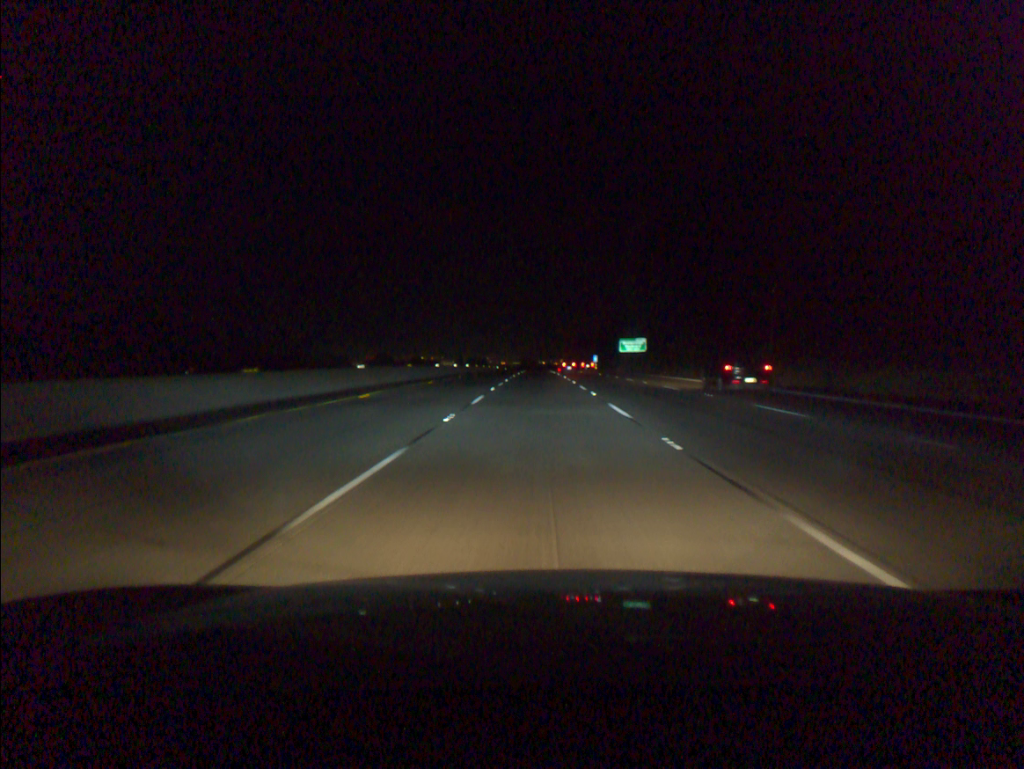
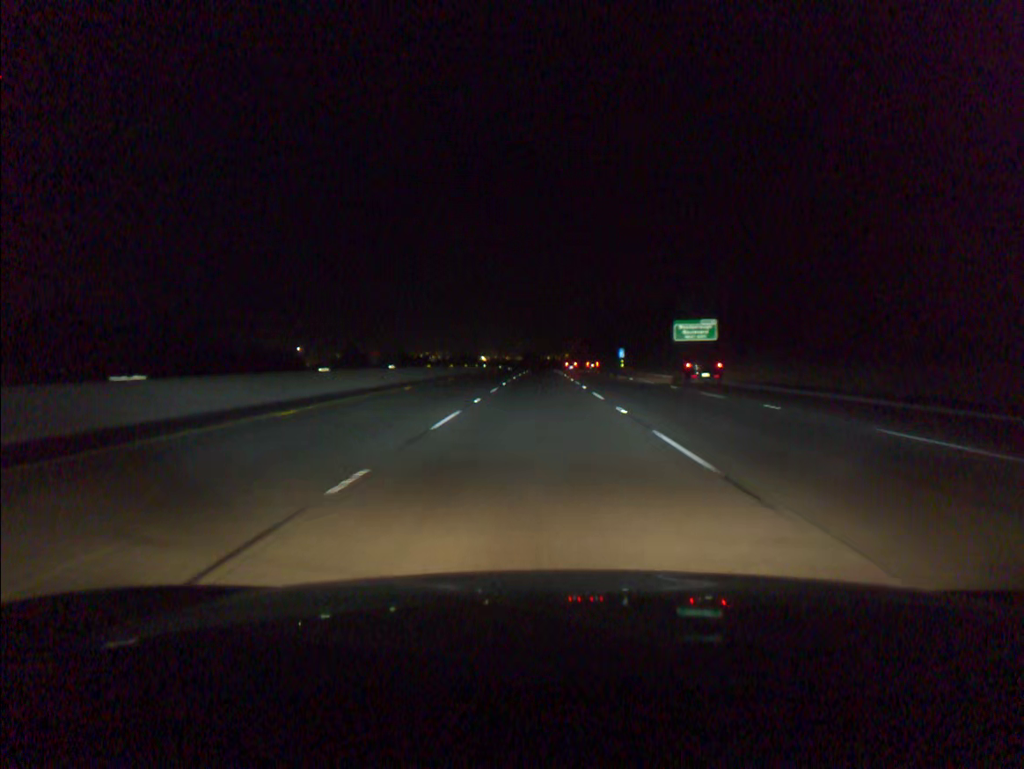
(-0.1, +51.4) m; 0°
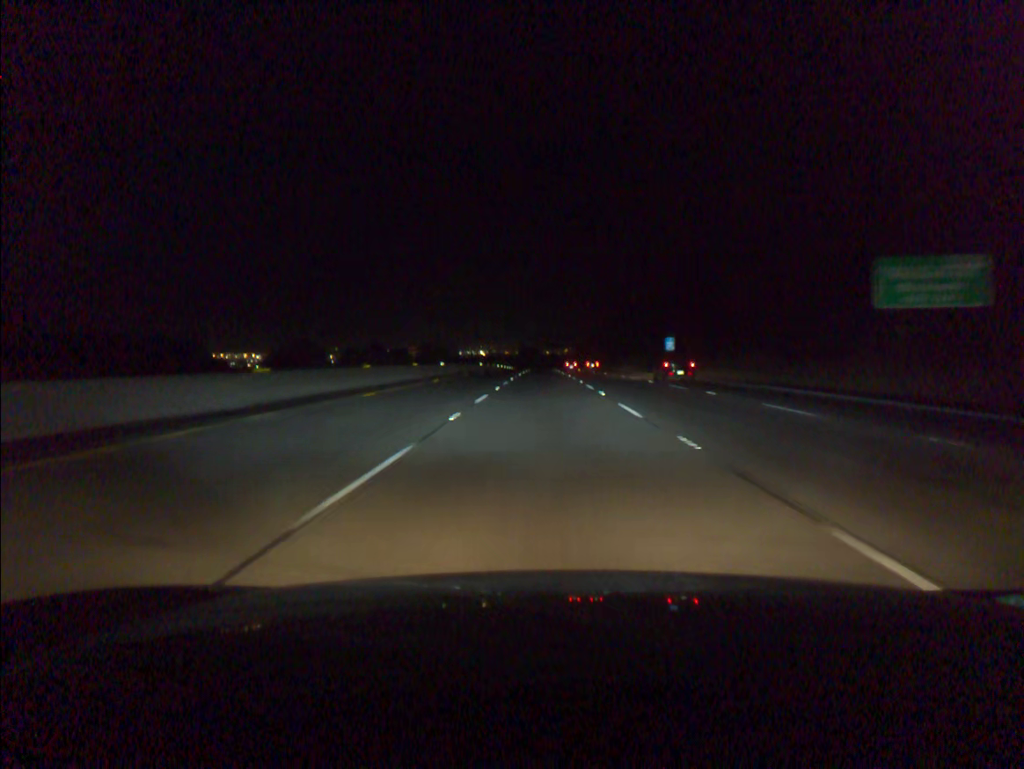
(-0.1, +51.2) m; 0°
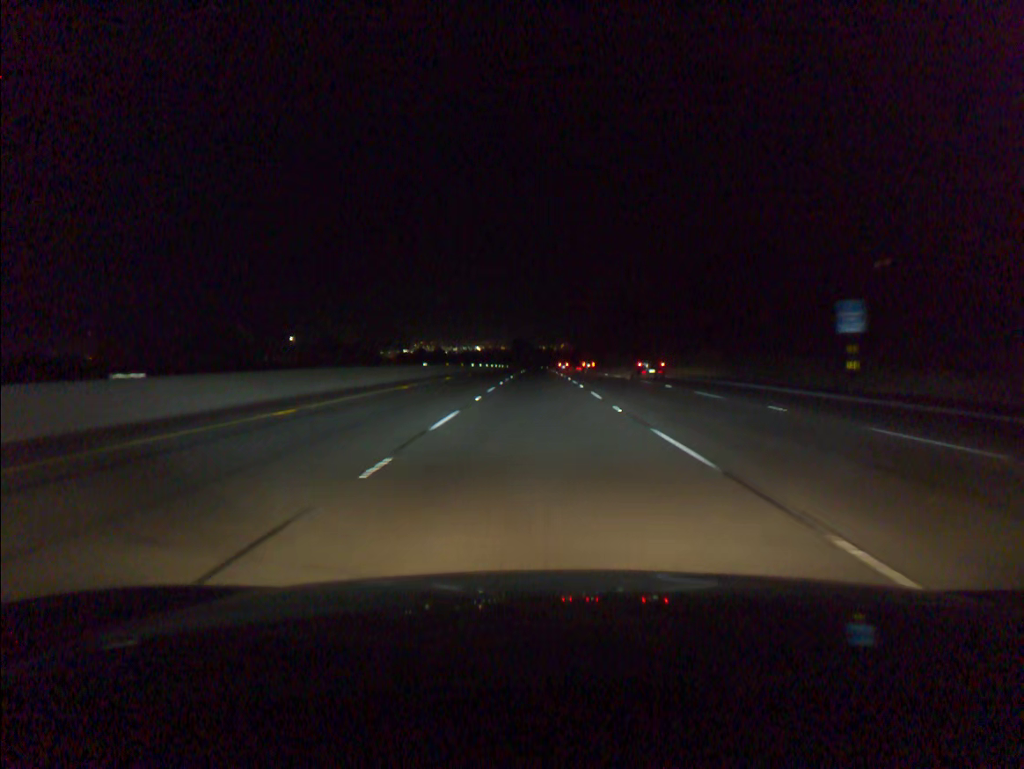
(+0.2, +51.1) m; 0°
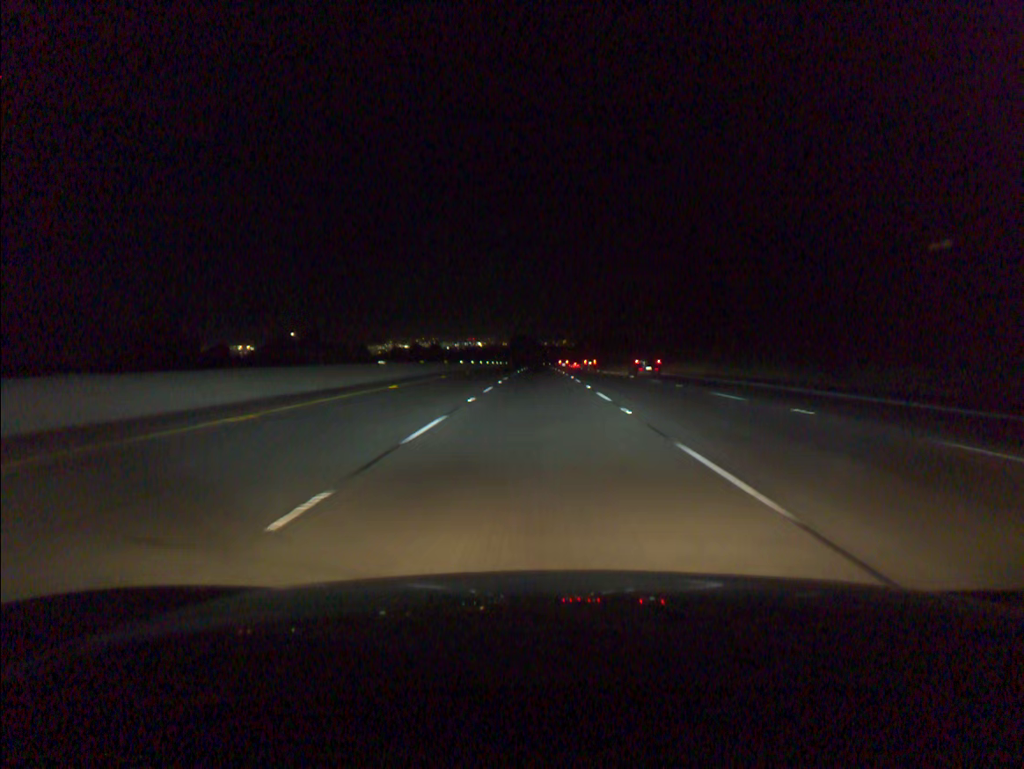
(0.0, +17.0) m; 0°
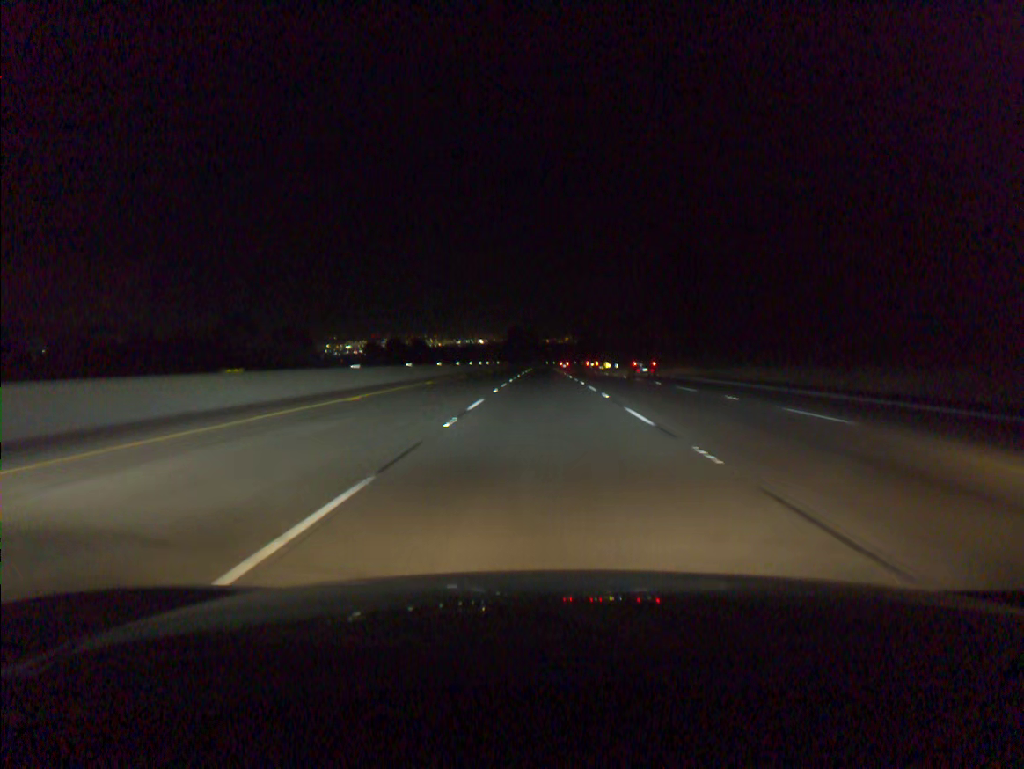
(-0.2, +51.1) m; 0°
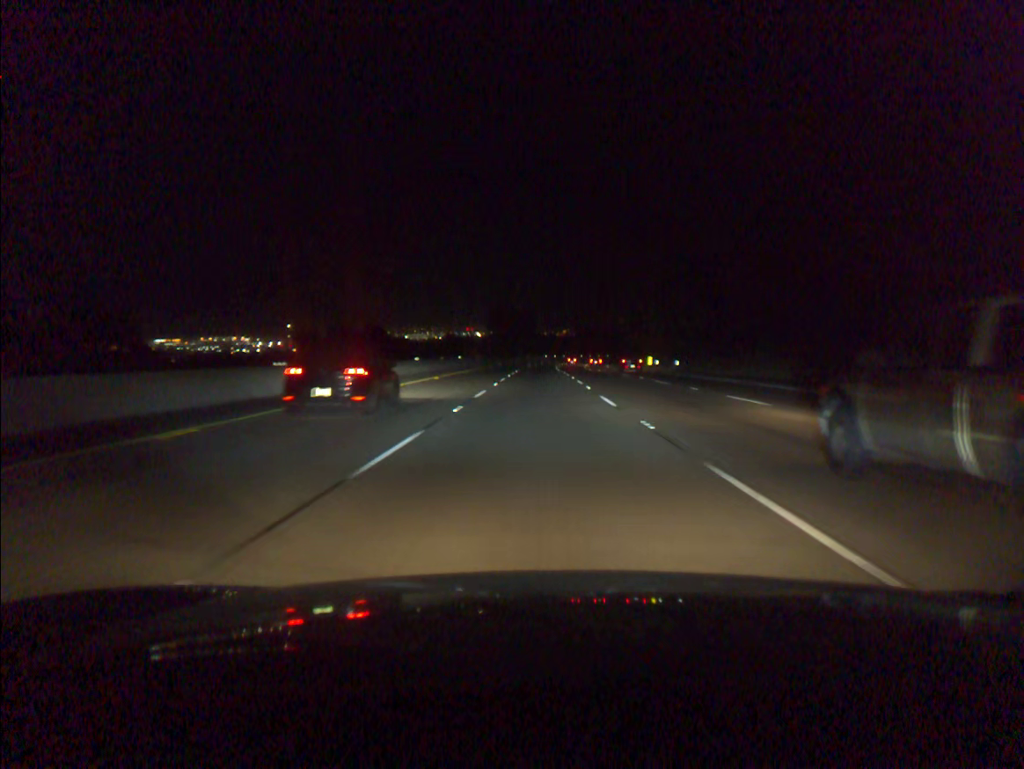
(+0.3, +68.3) m; 0°
